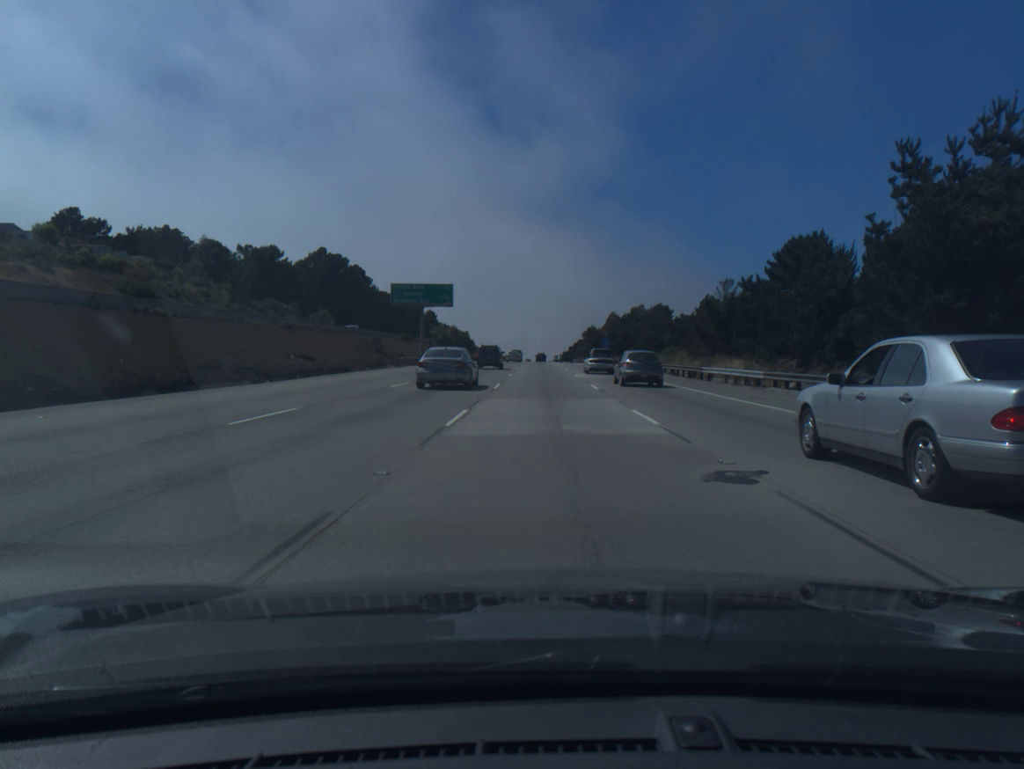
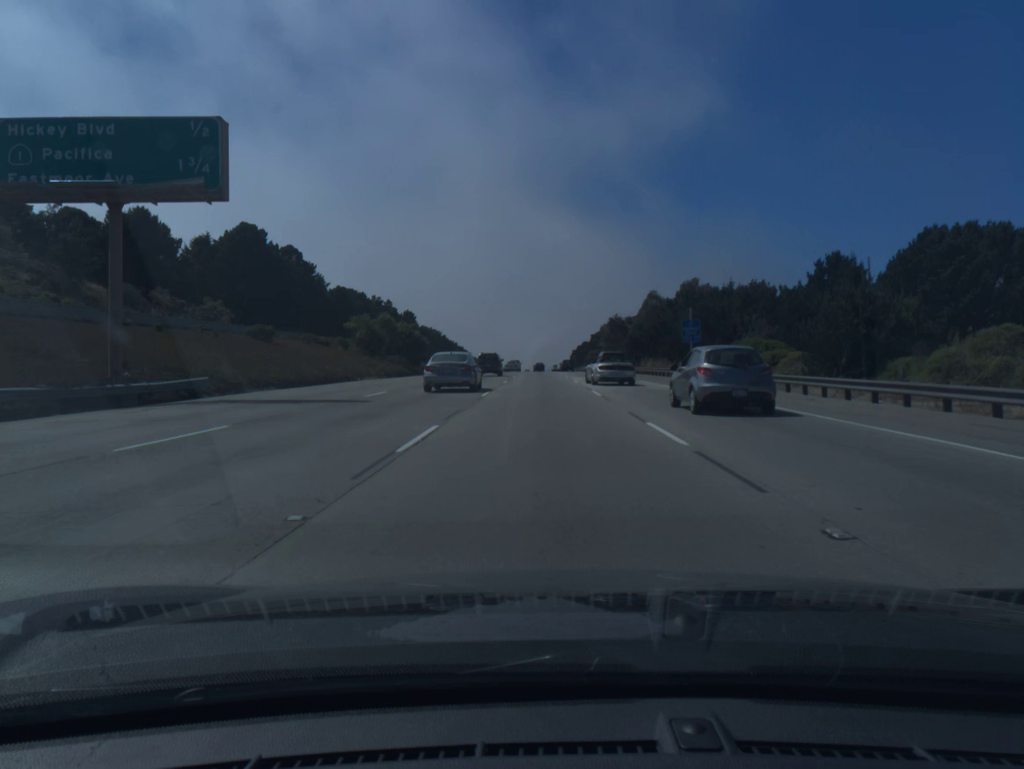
(-0.2, +61.9) m; 0°
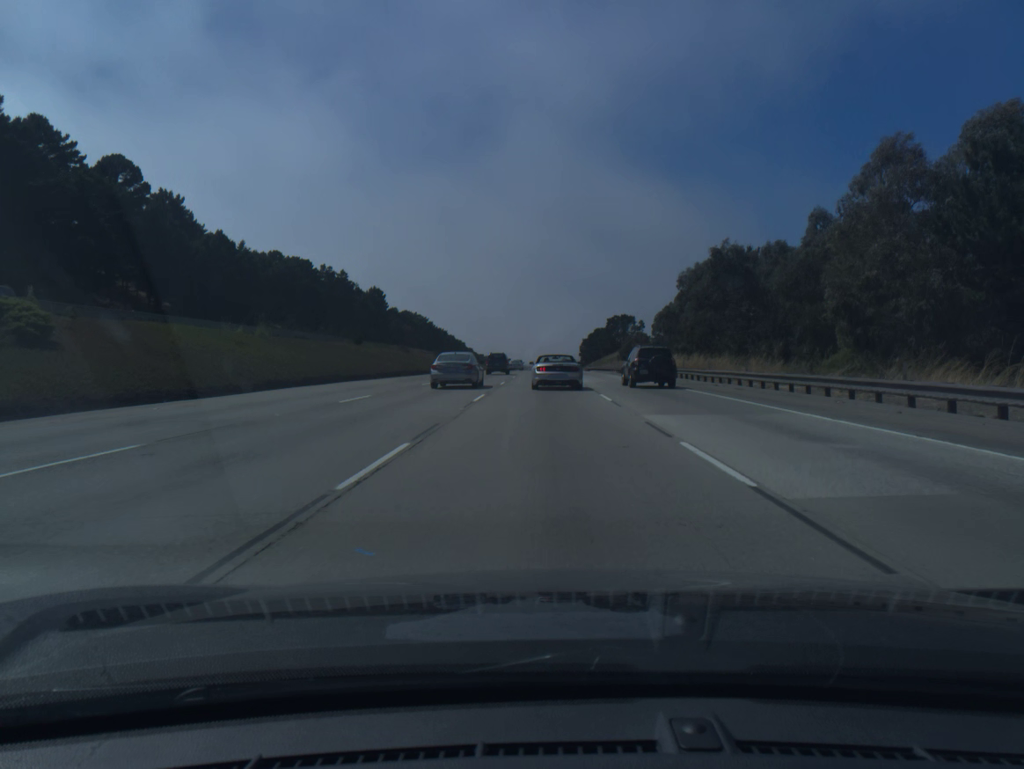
(-0.3, +76.1) m; 0°
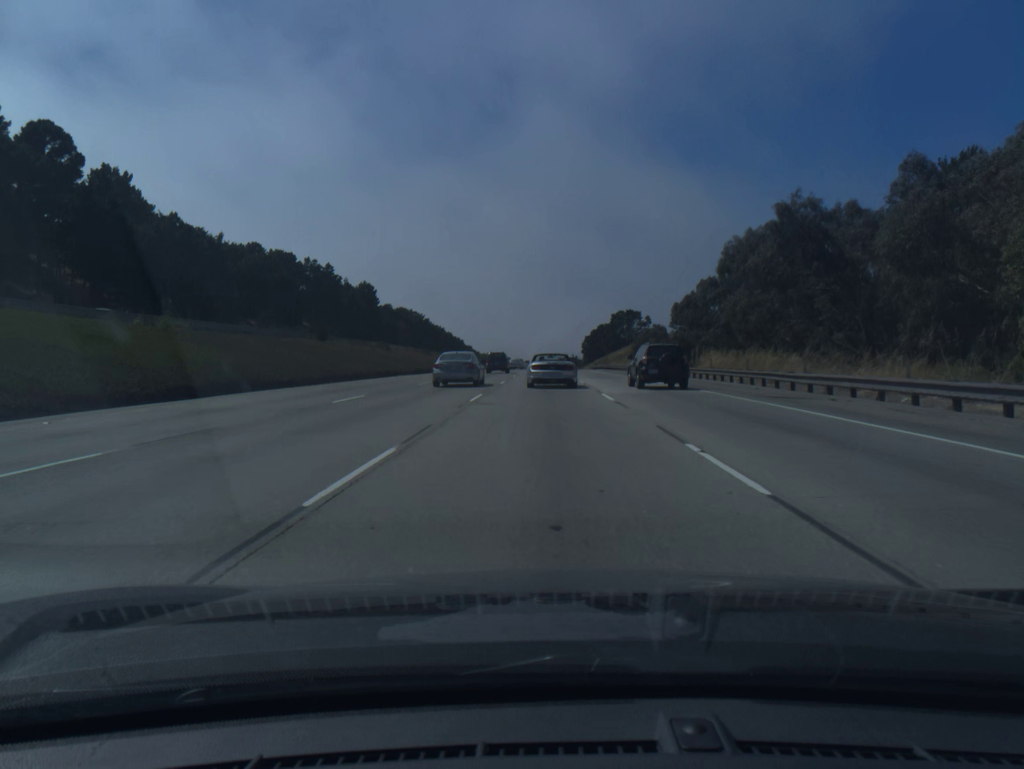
(0.0, +15.3) m; 0°
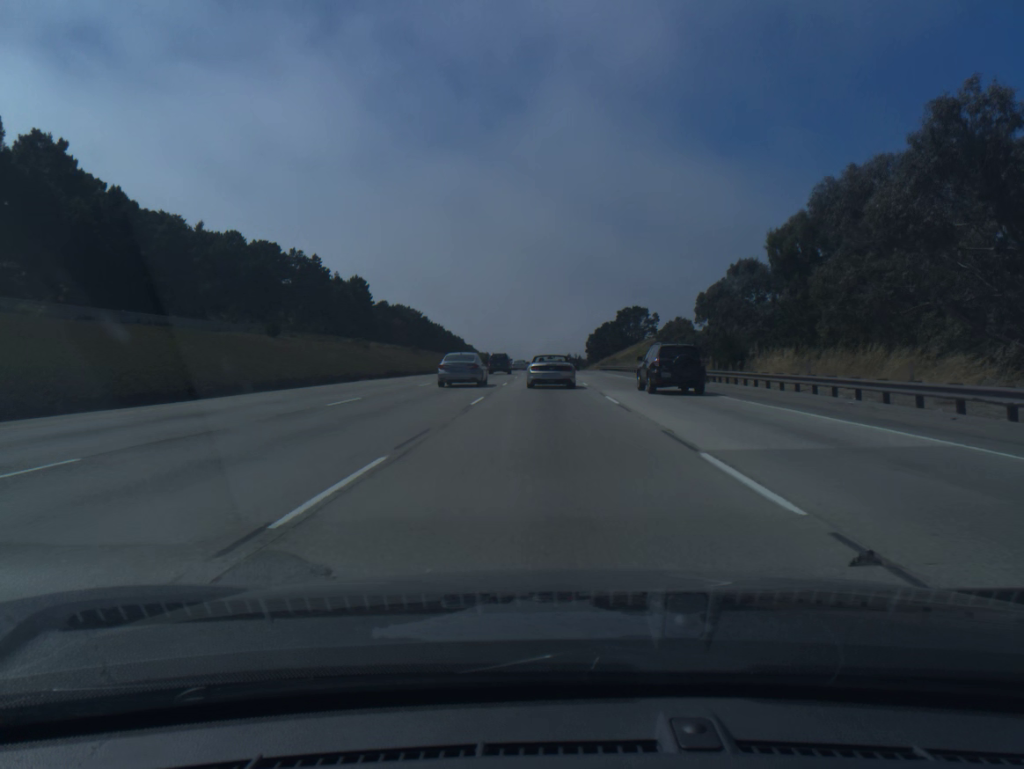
(0.0, +15.3) m; 0°
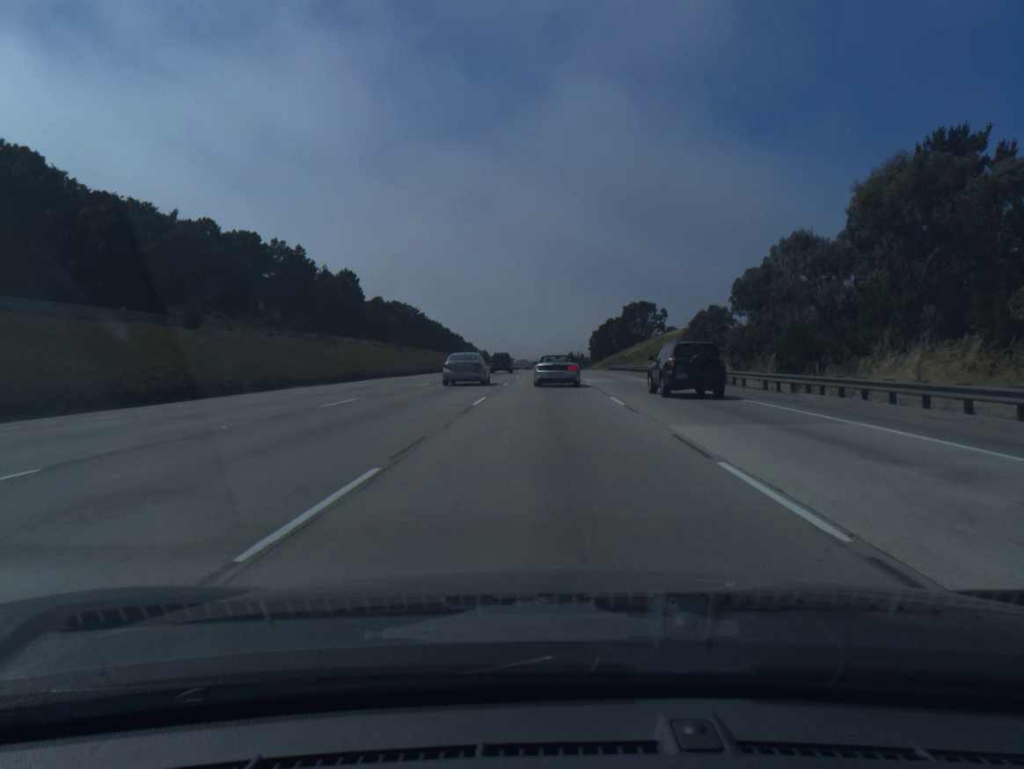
(0.0, +15.3) m; 0°
